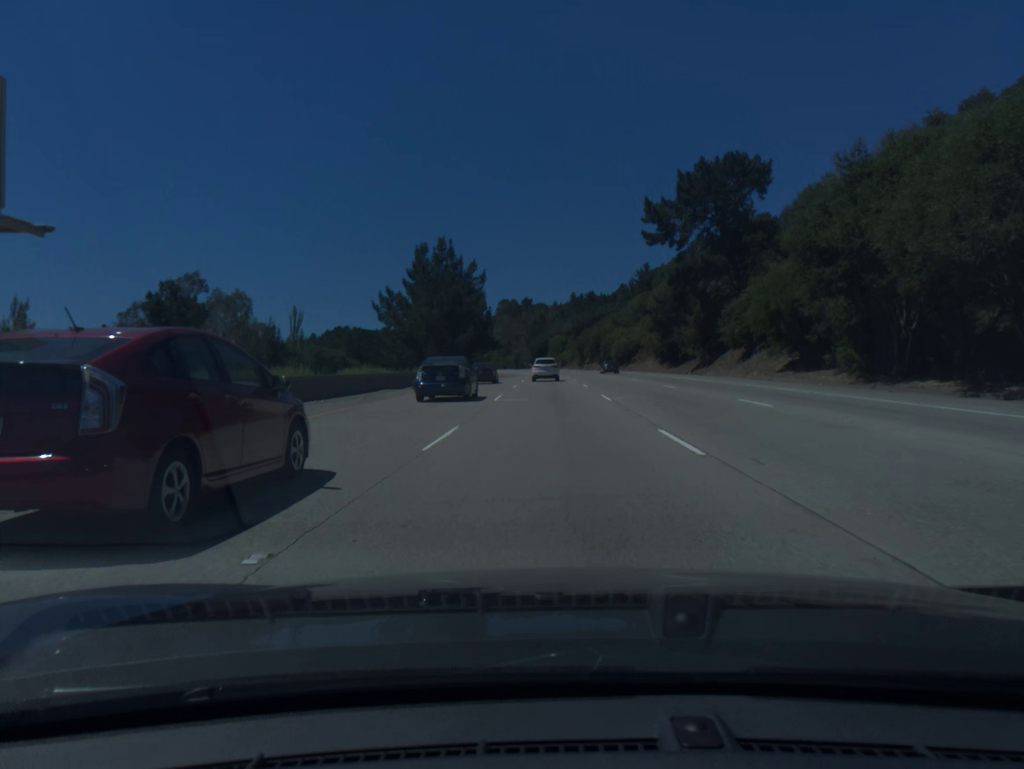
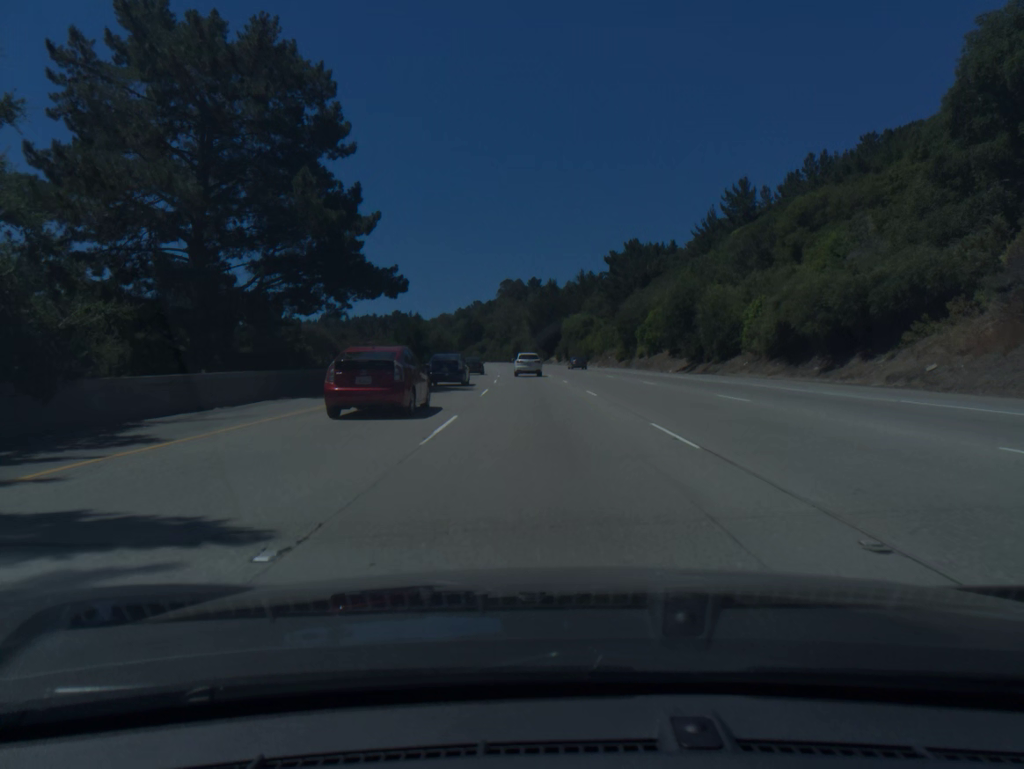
(0.0, +87.4) m; -1°
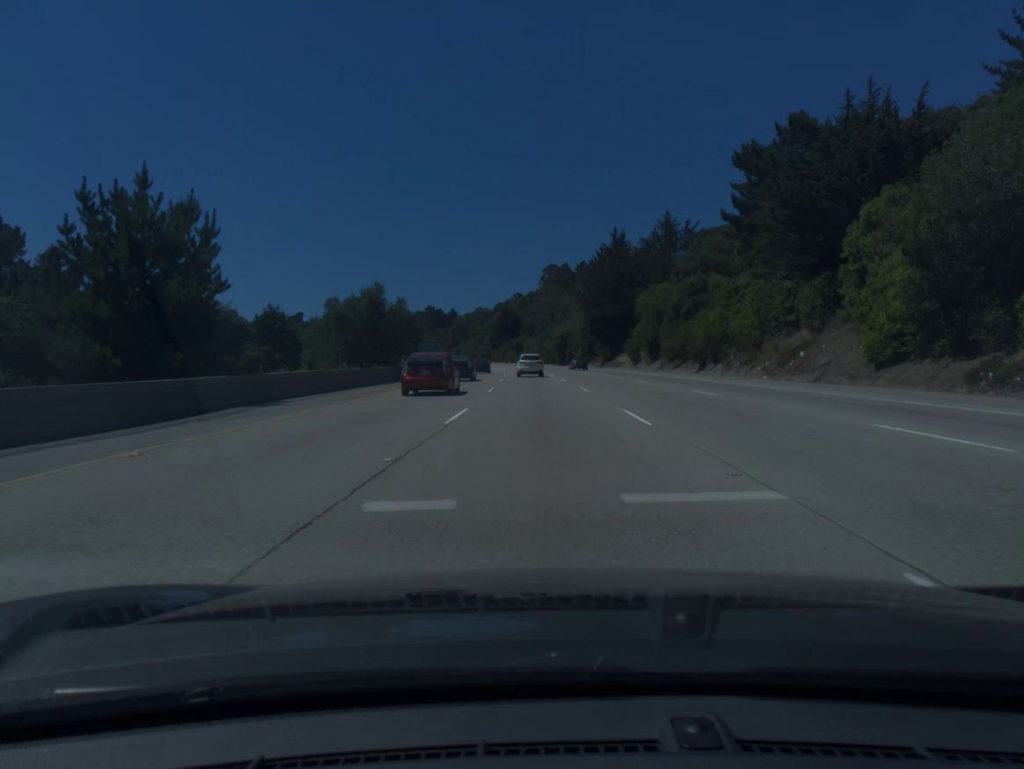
(-1.9, +68.8) m; -3°
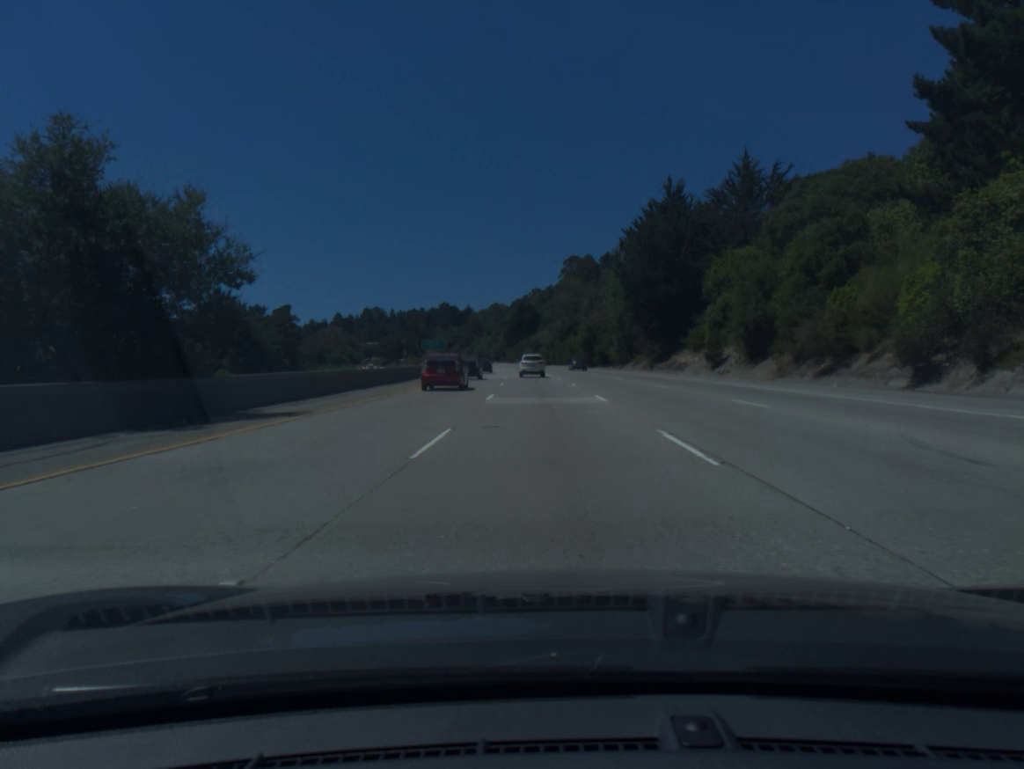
(-0.5, +34.1) m; -1°
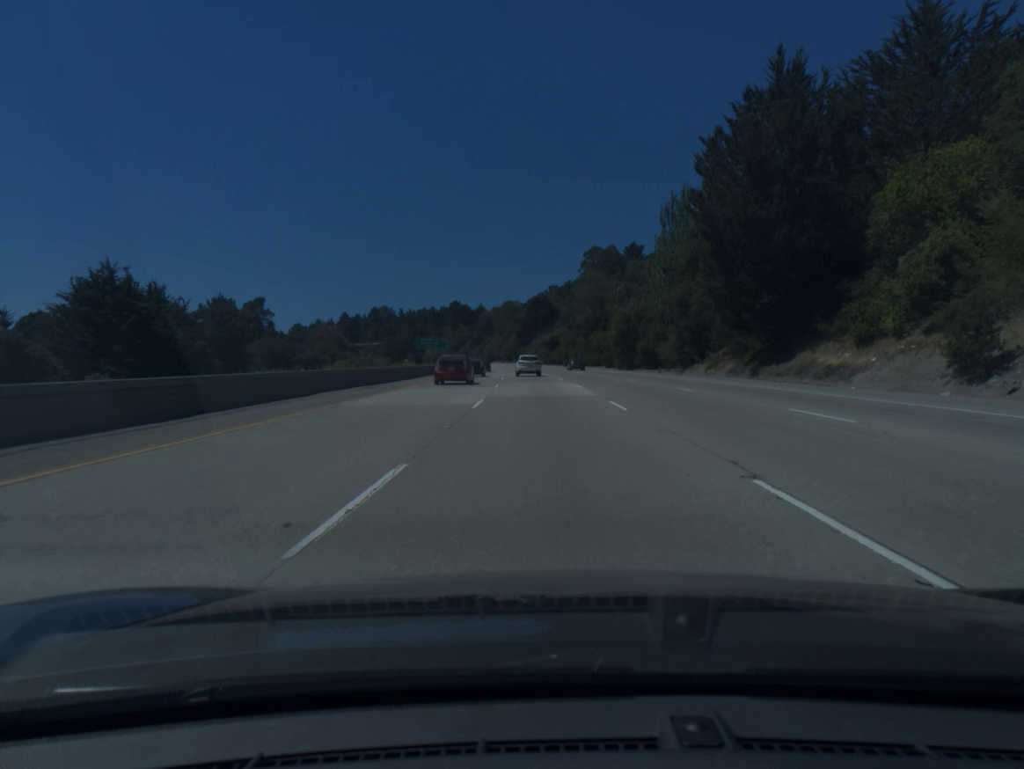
(-0.3, +34.1) m; -1°
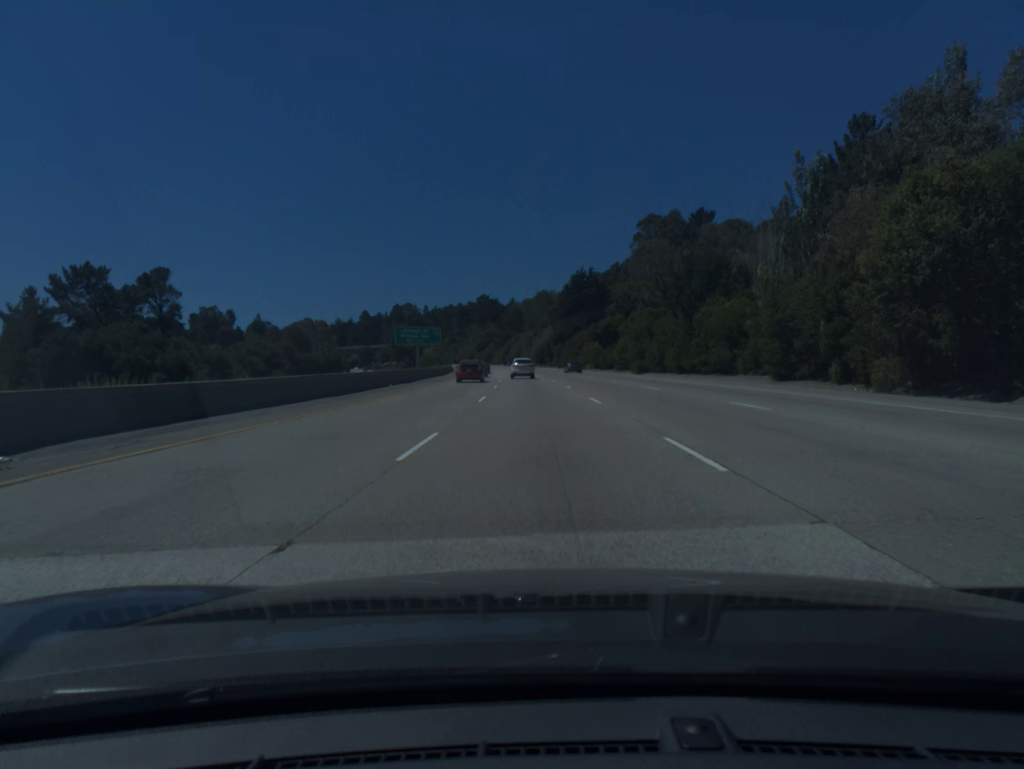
(-1.6, +68.4) m; -3°
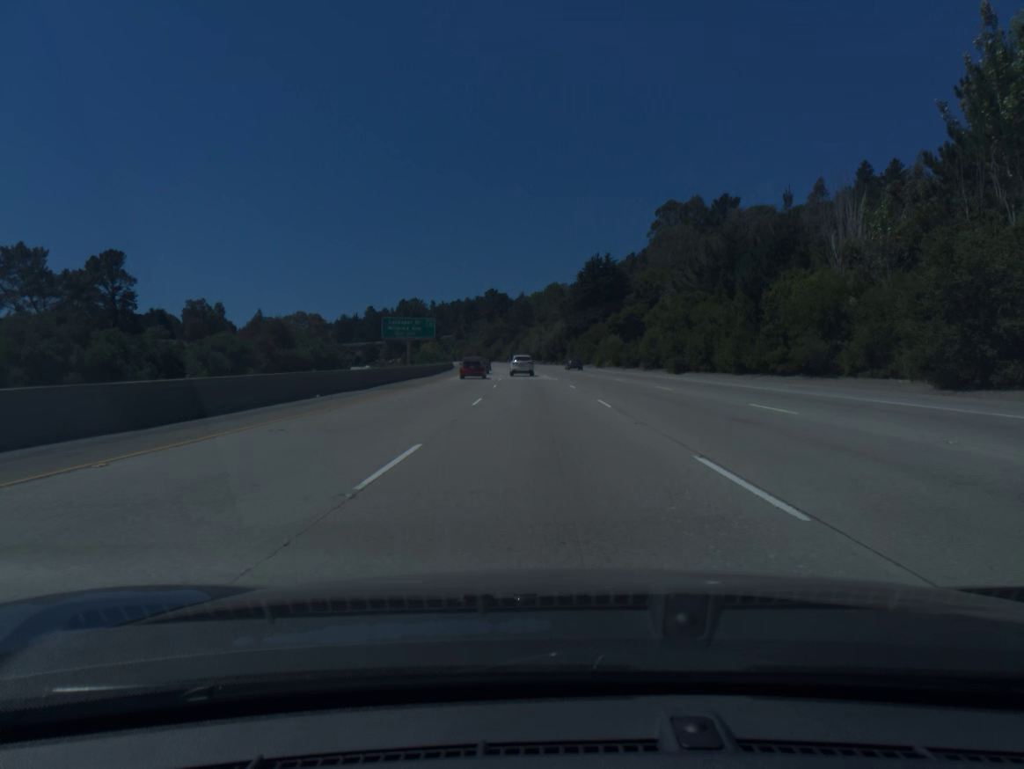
(-0.1, +17.1) m; -1°
